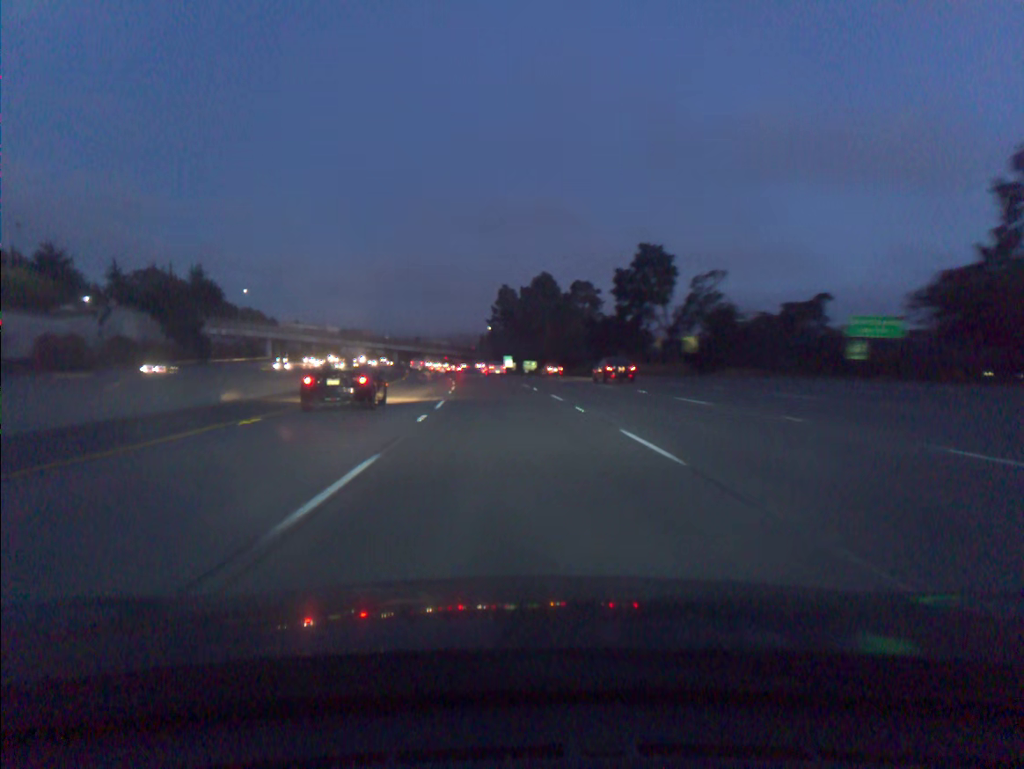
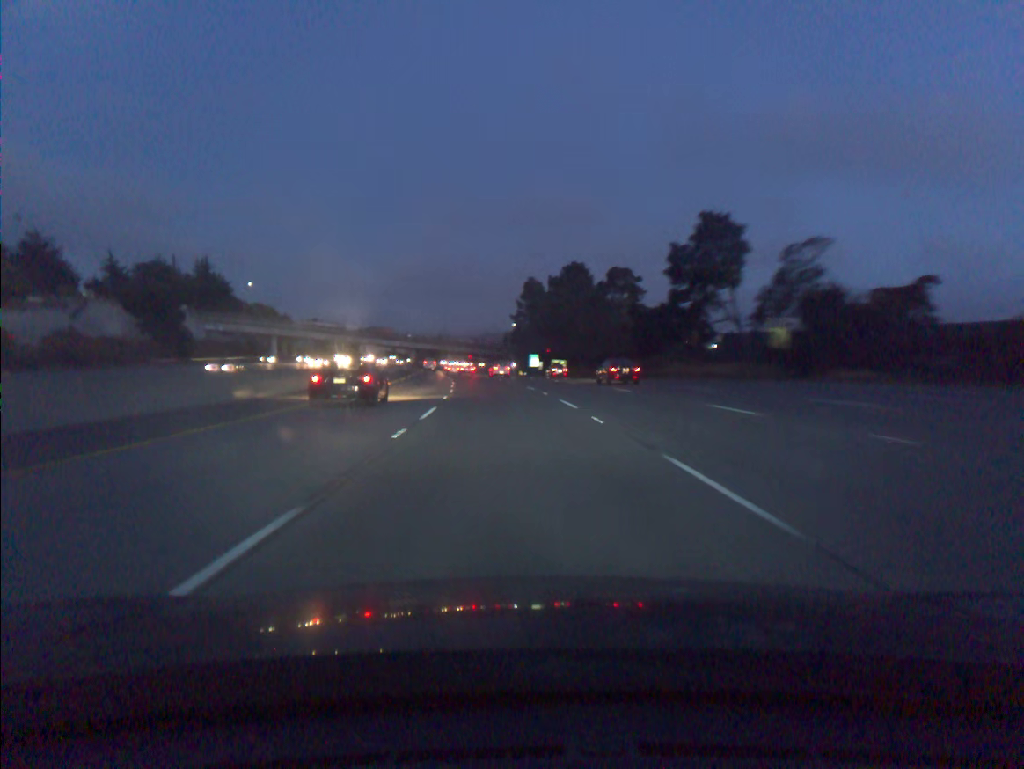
(-0.3, +18.3) m; -2°
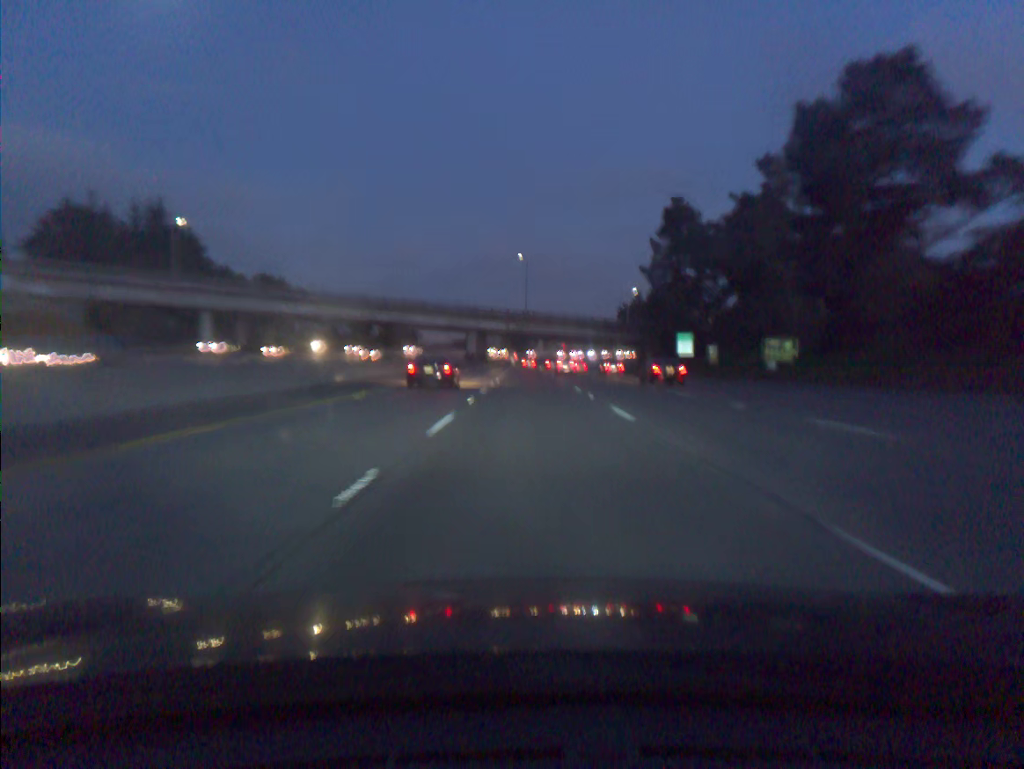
(-6.8, +91.5) m; -7°
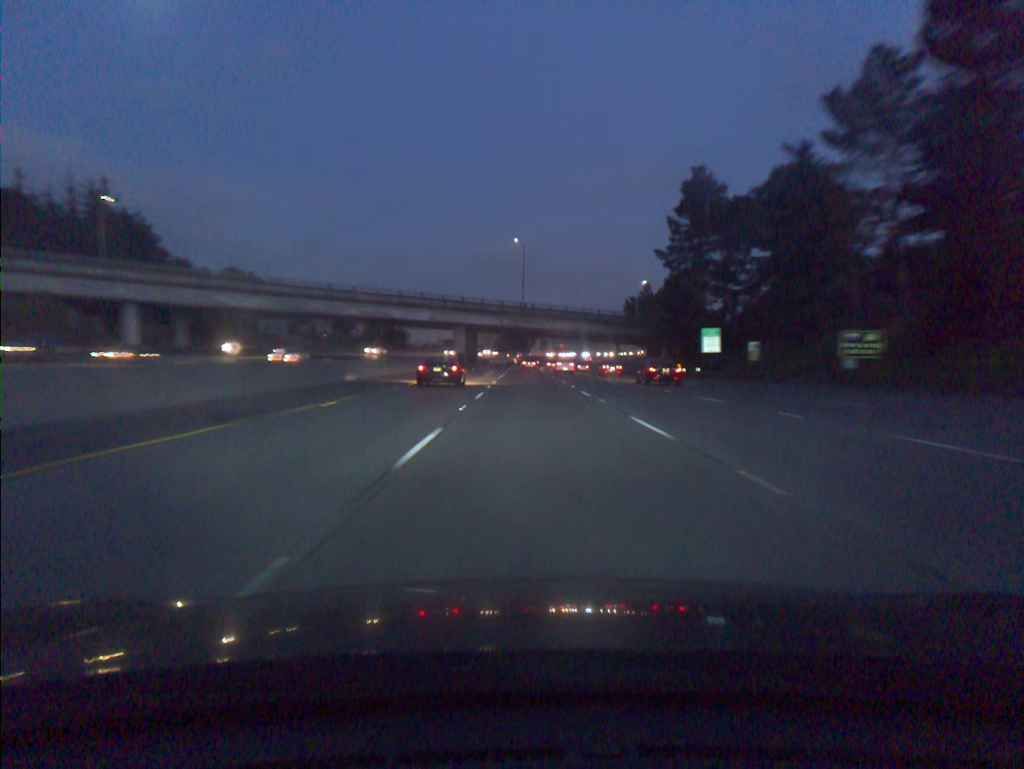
(0.0, +18.2) m; 0°
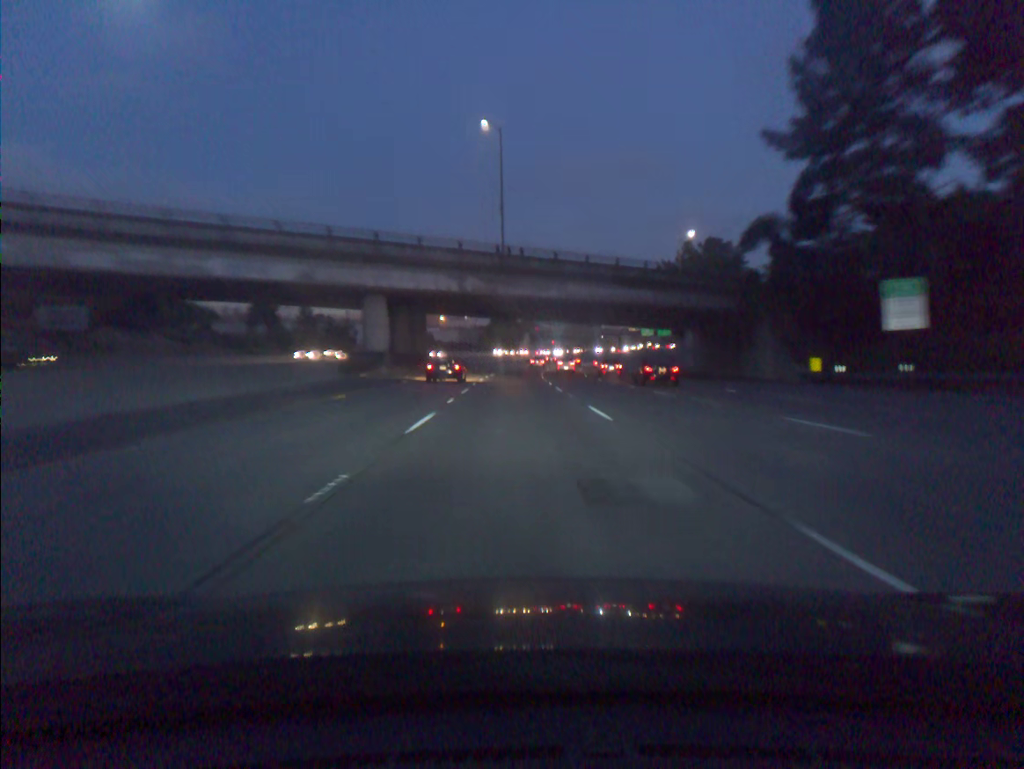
(+0.6, +54.6) m; +1°
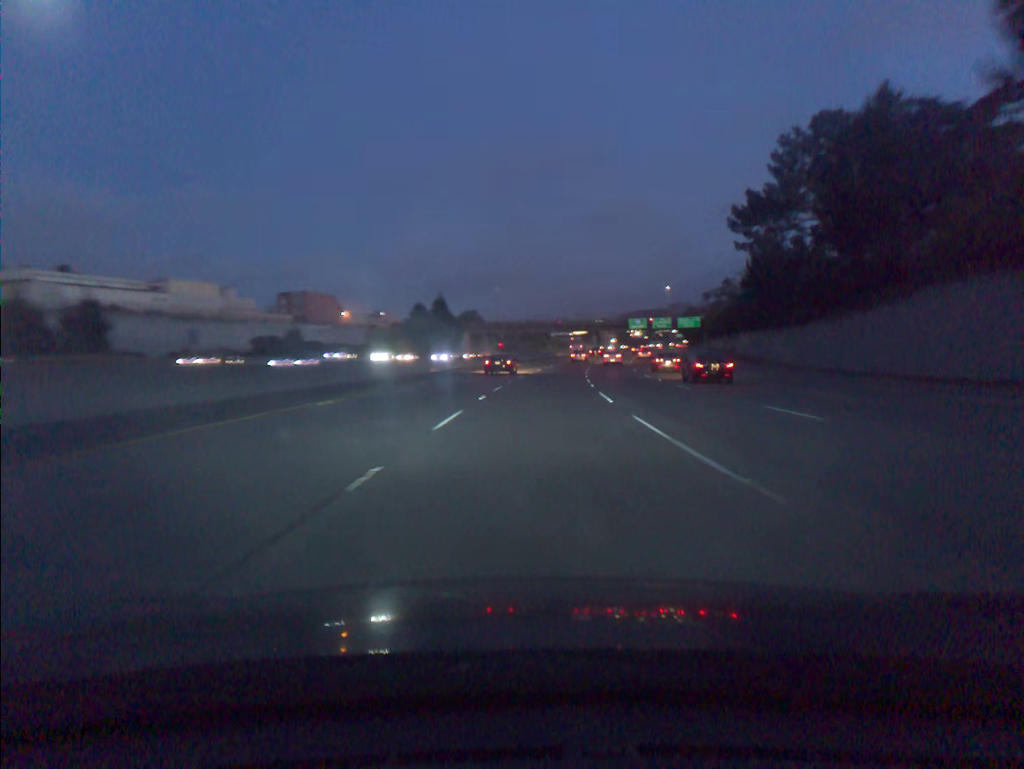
(+1.3, +91.4) m; +4°
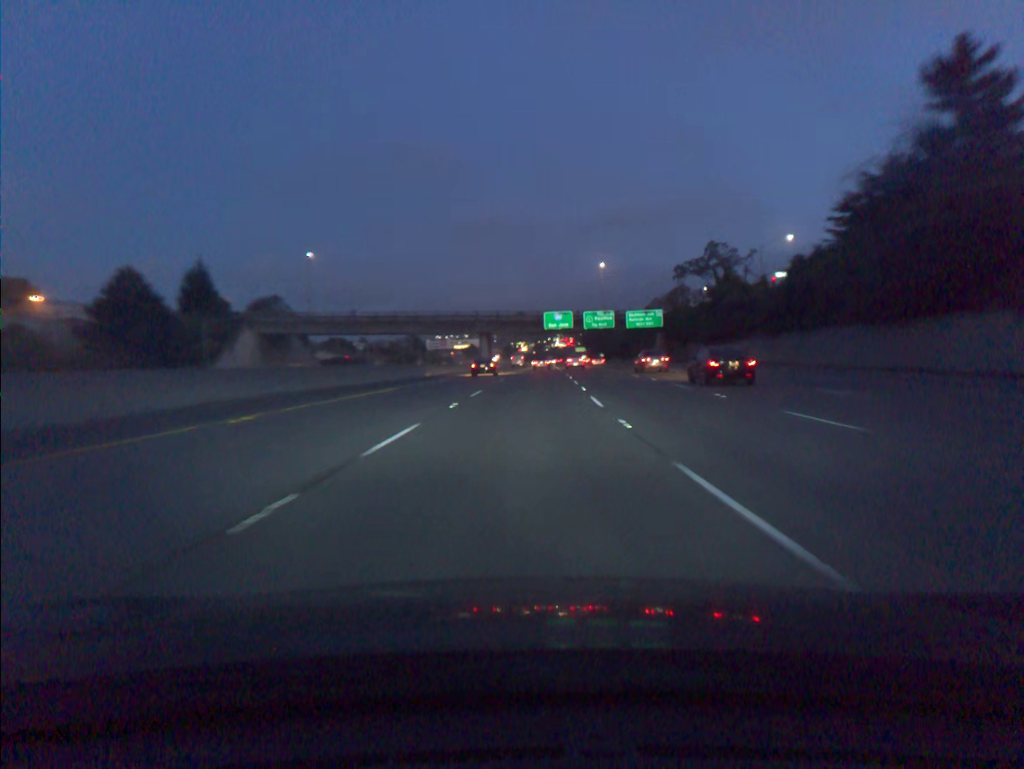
(+7.6, +90.7) m; +9°
